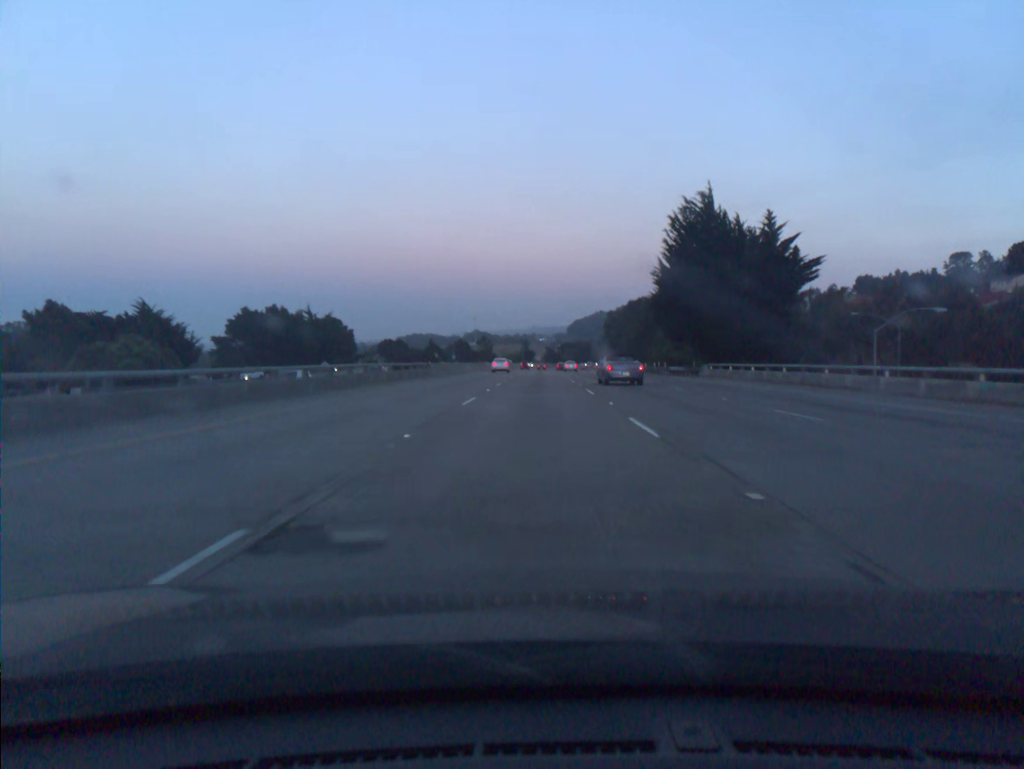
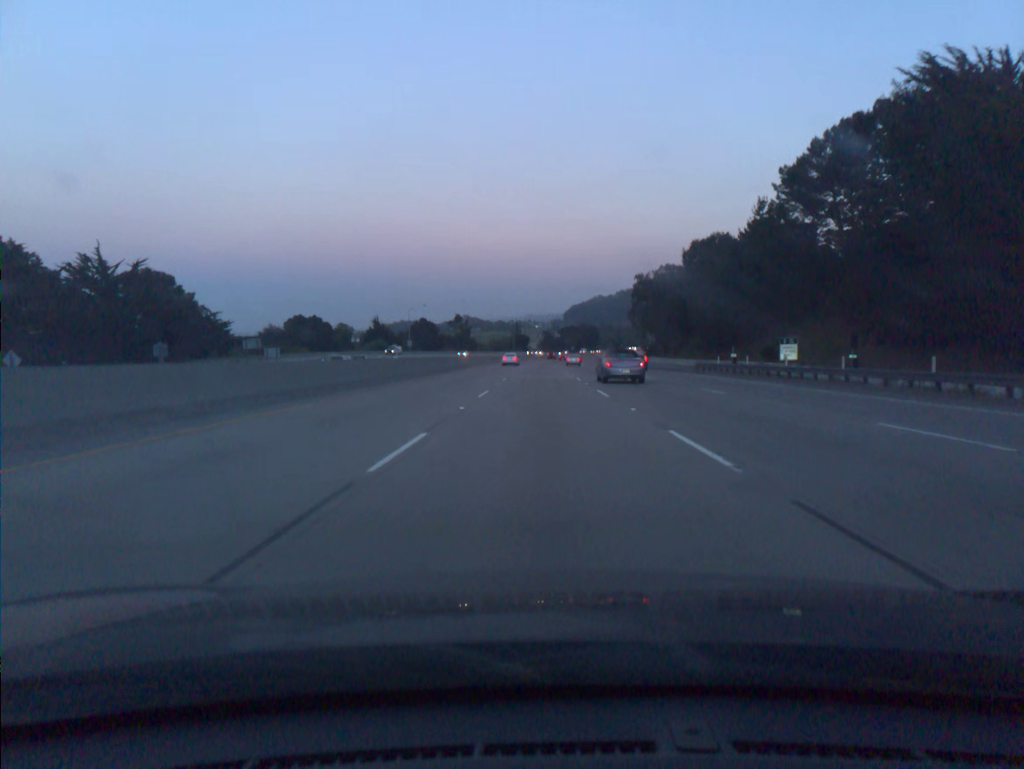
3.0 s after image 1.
(-0.1, +92.1) m; 0°
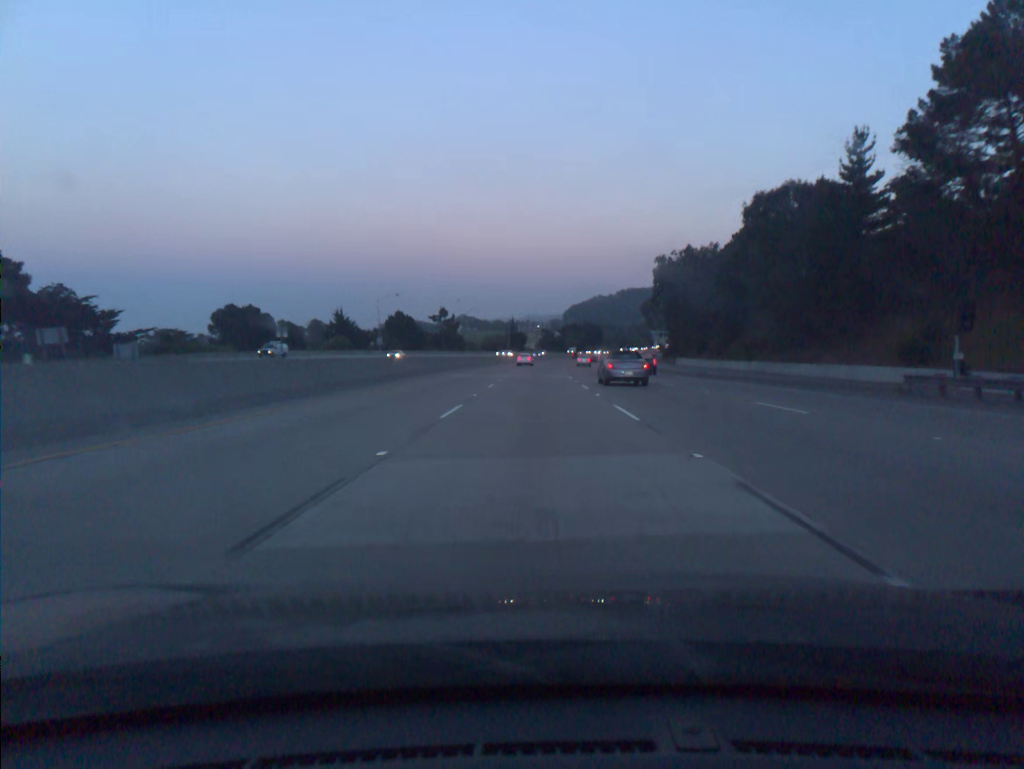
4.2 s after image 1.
(+0.1, +37.0) m; 0°
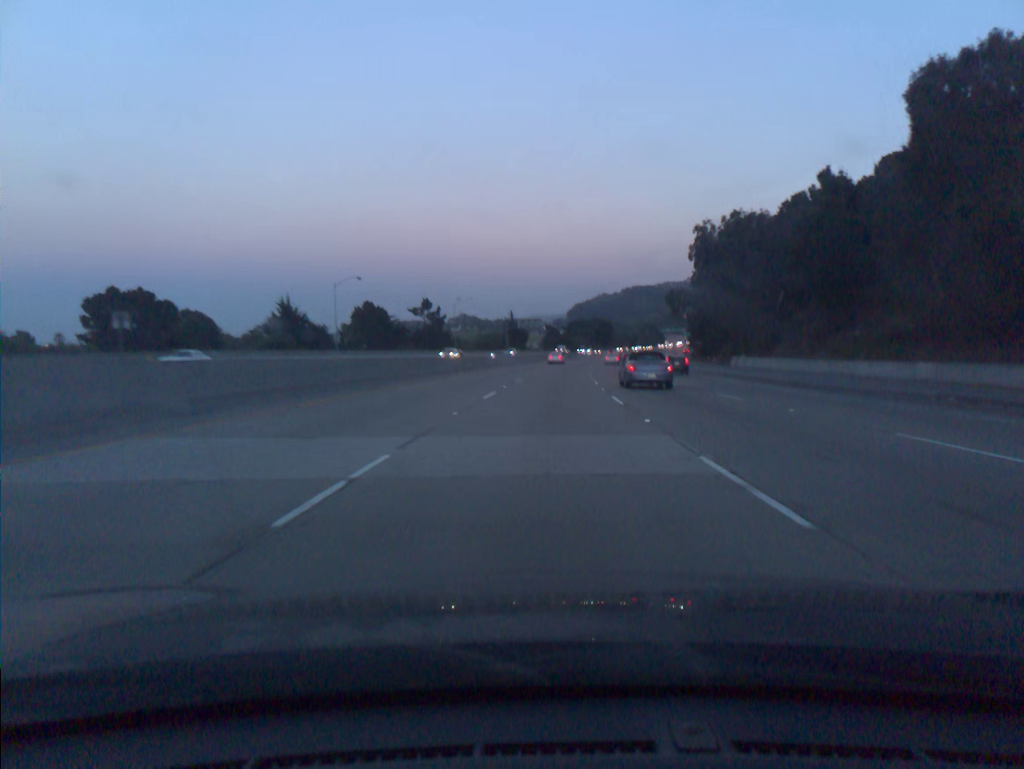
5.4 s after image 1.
(-0.1, +37.0) m; 0°
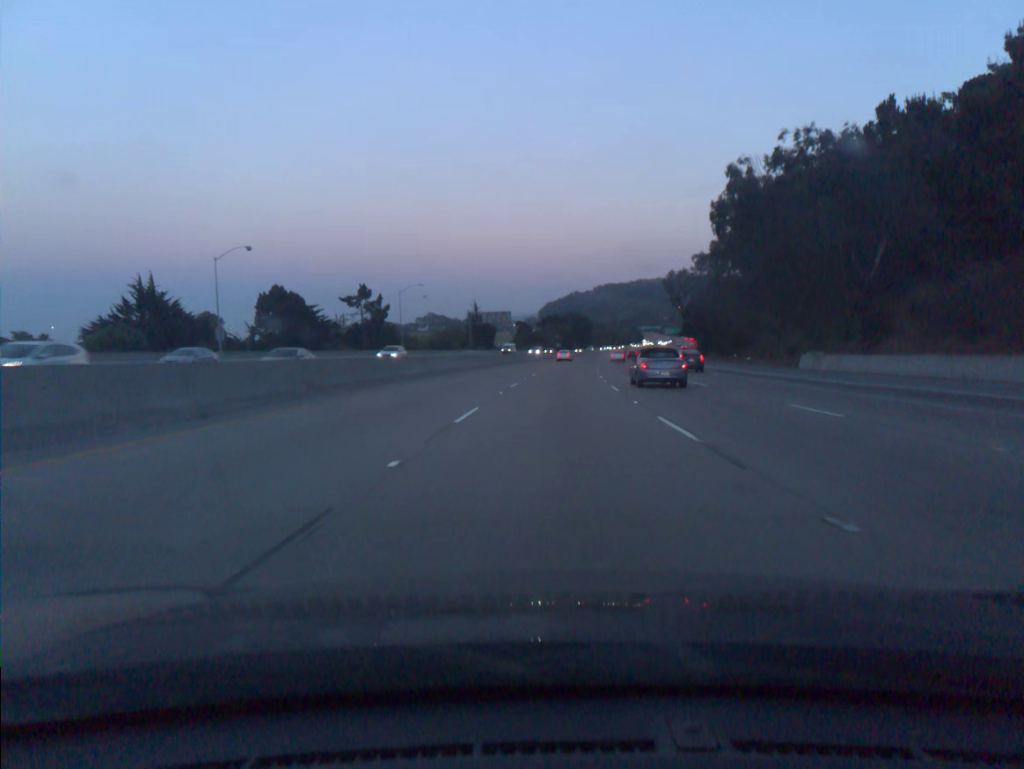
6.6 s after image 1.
(+0.5, +37.0) m; +2°
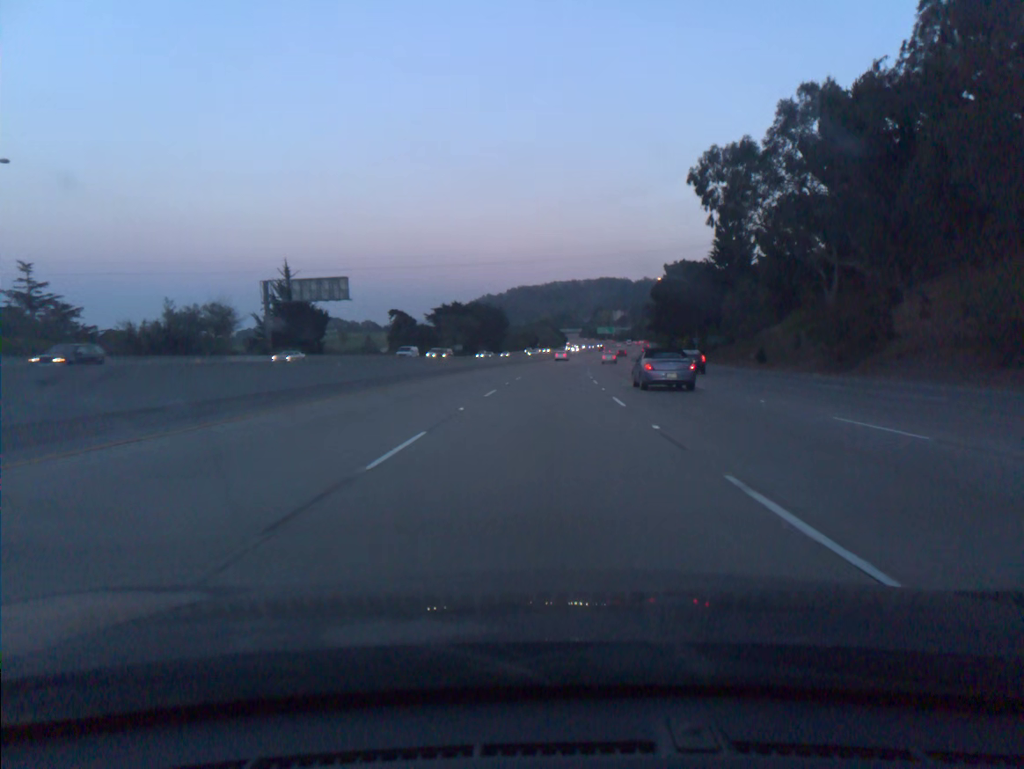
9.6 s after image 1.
(+5.5, +92.3) m; +6°
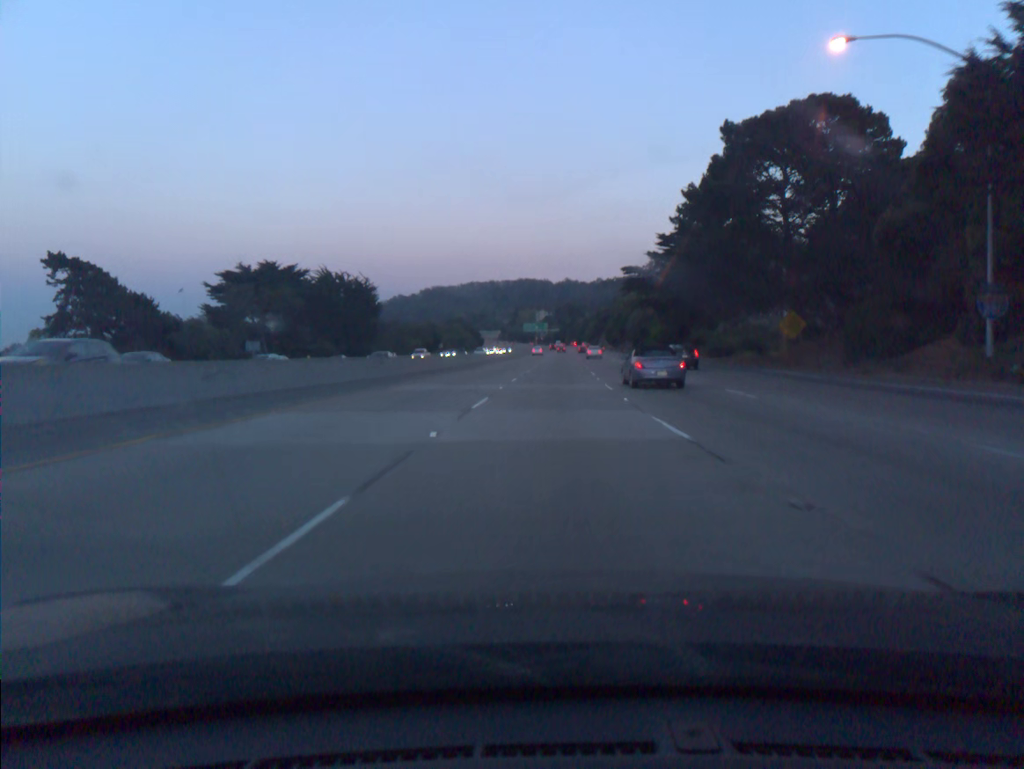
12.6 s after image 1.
(+4.2, +92.3) m; +6°
